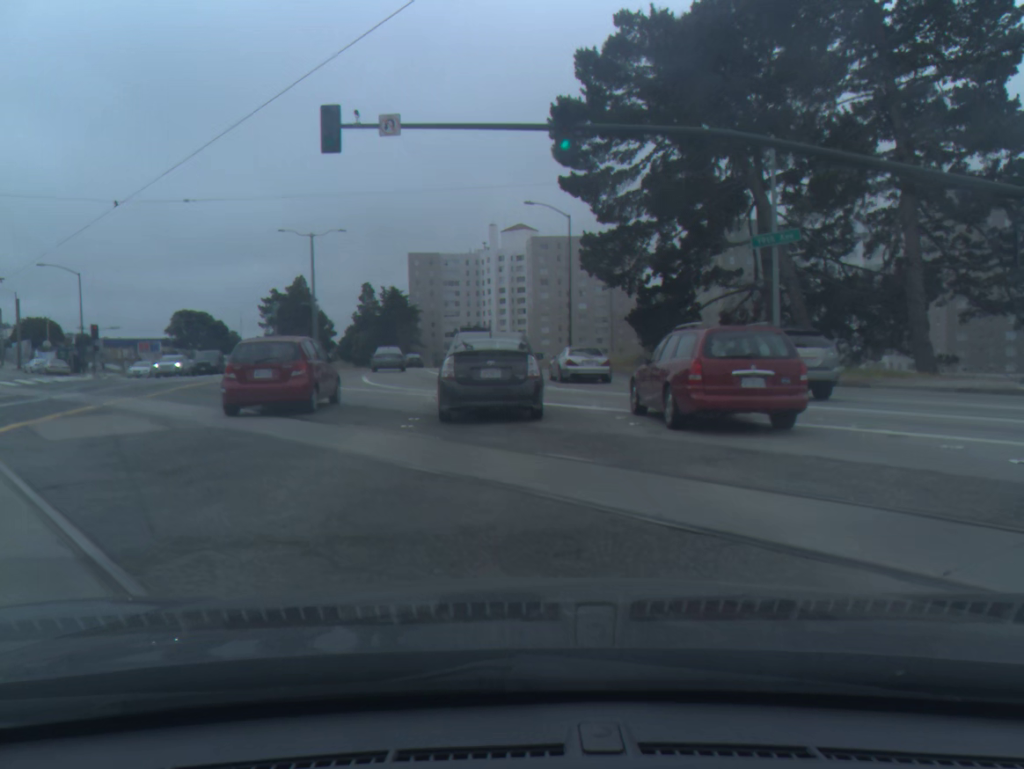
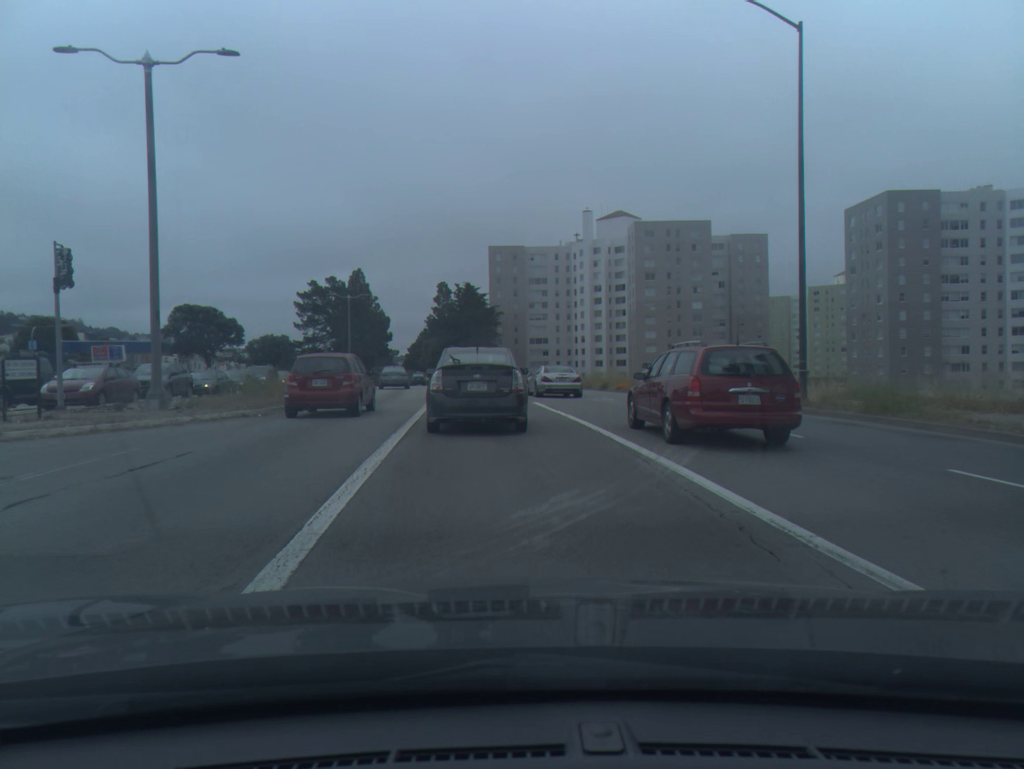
(-1.5, +33.7) m; -6°
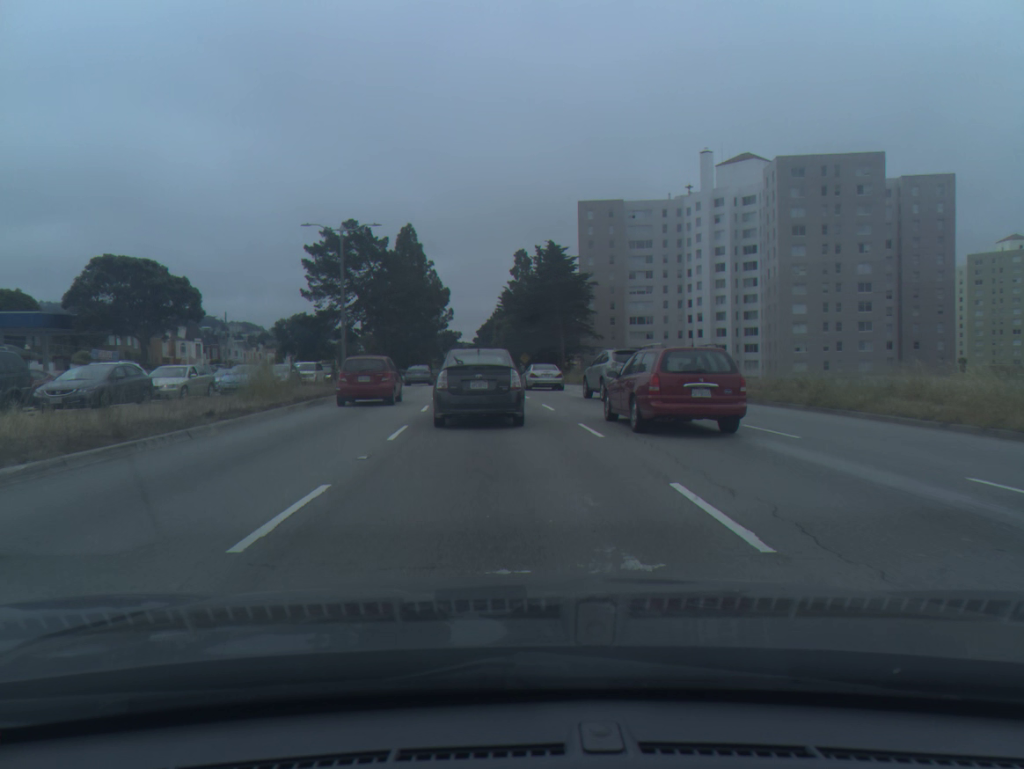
(-2.1, +36.5) m; -6°
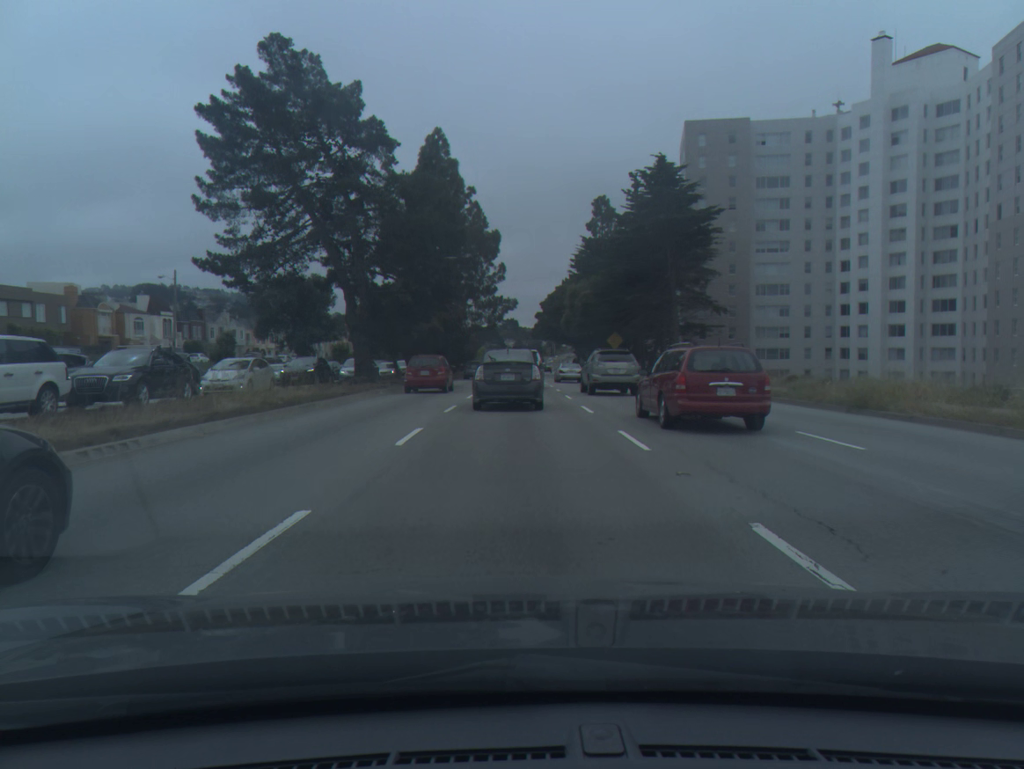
(-2.1, +38.8) m; -5°
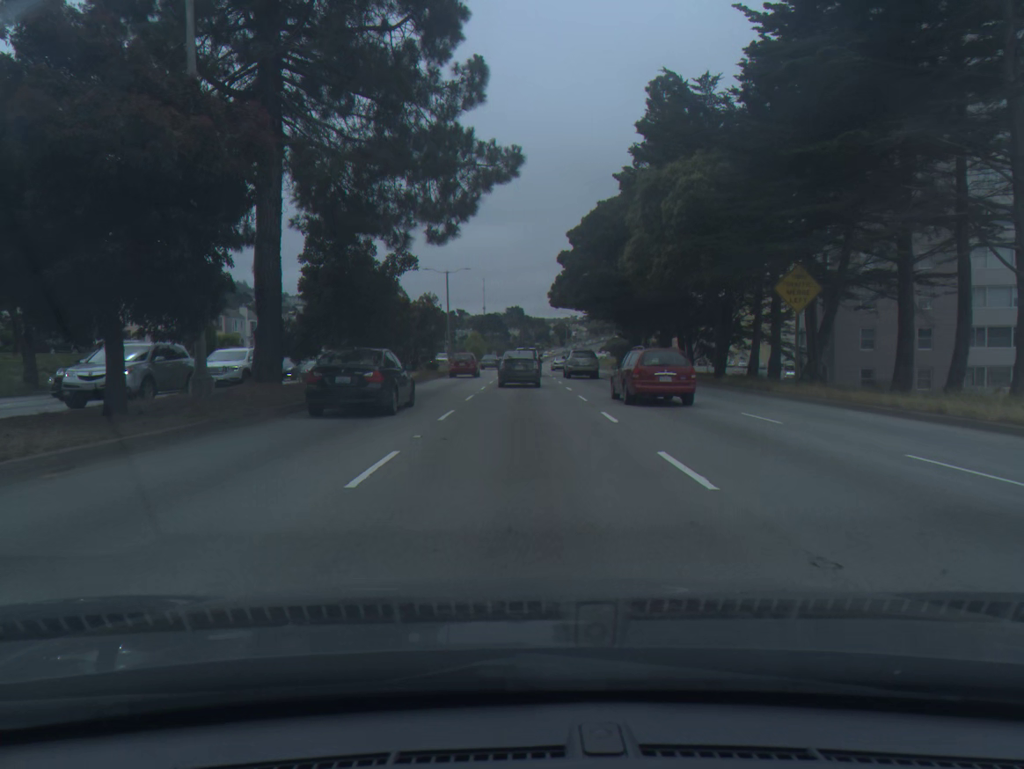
(0.0, +47.9) m; 0°
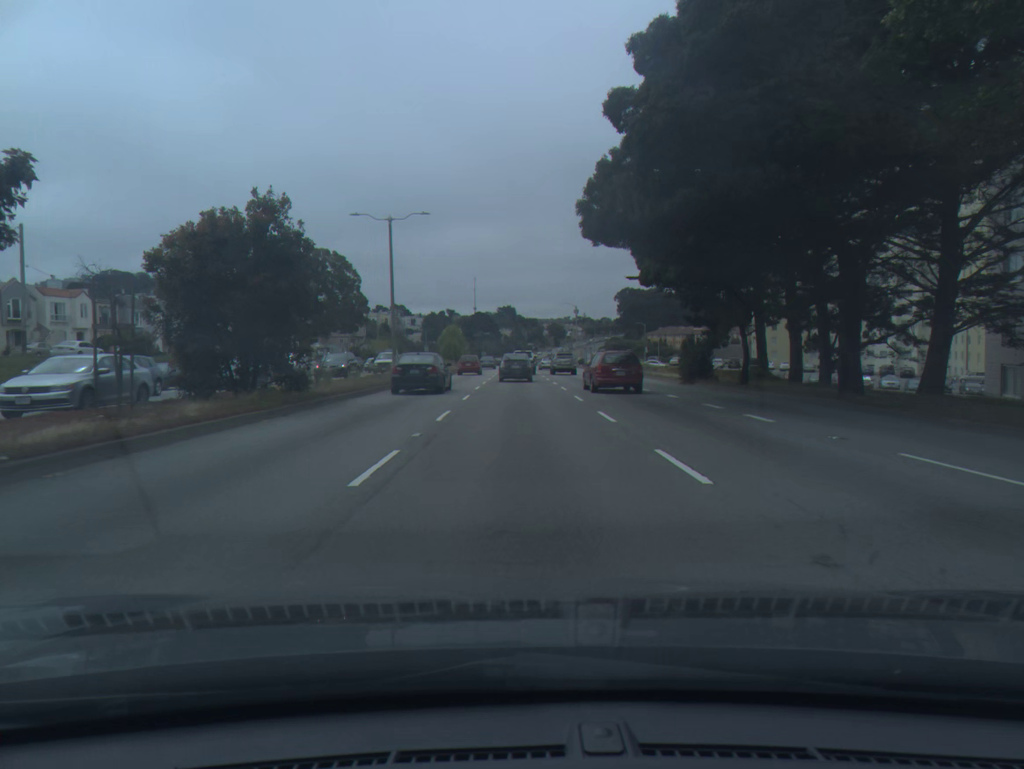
(+0.1, +29.4) m; +1°
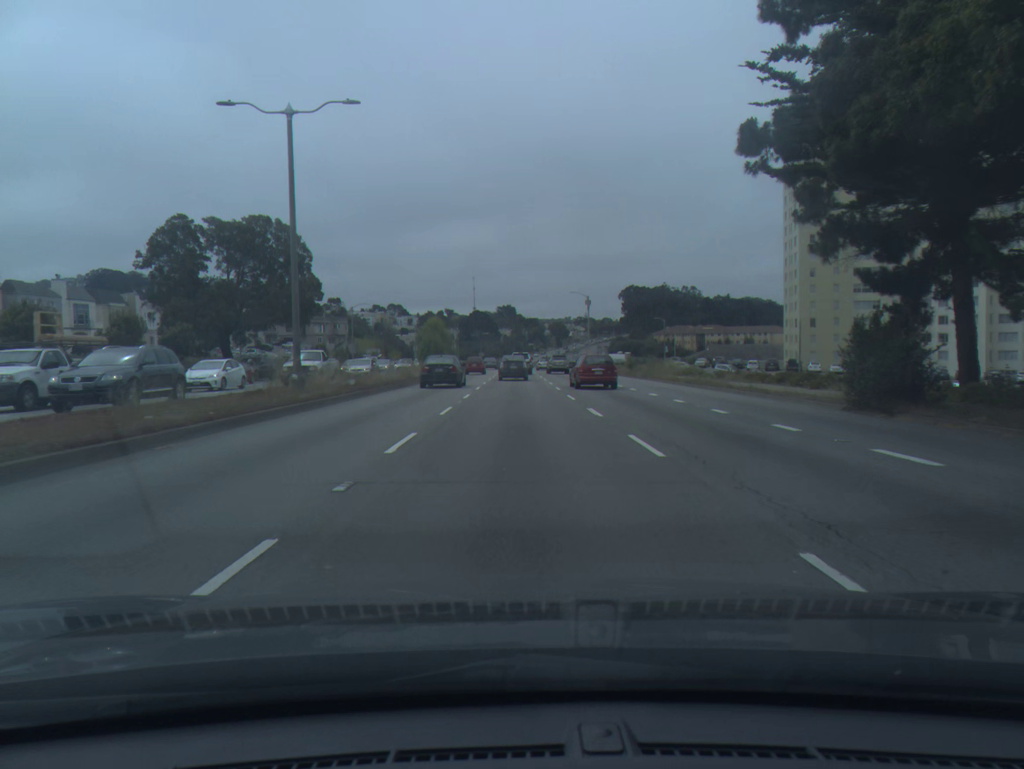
(0.0, +19.9) m; 0°
